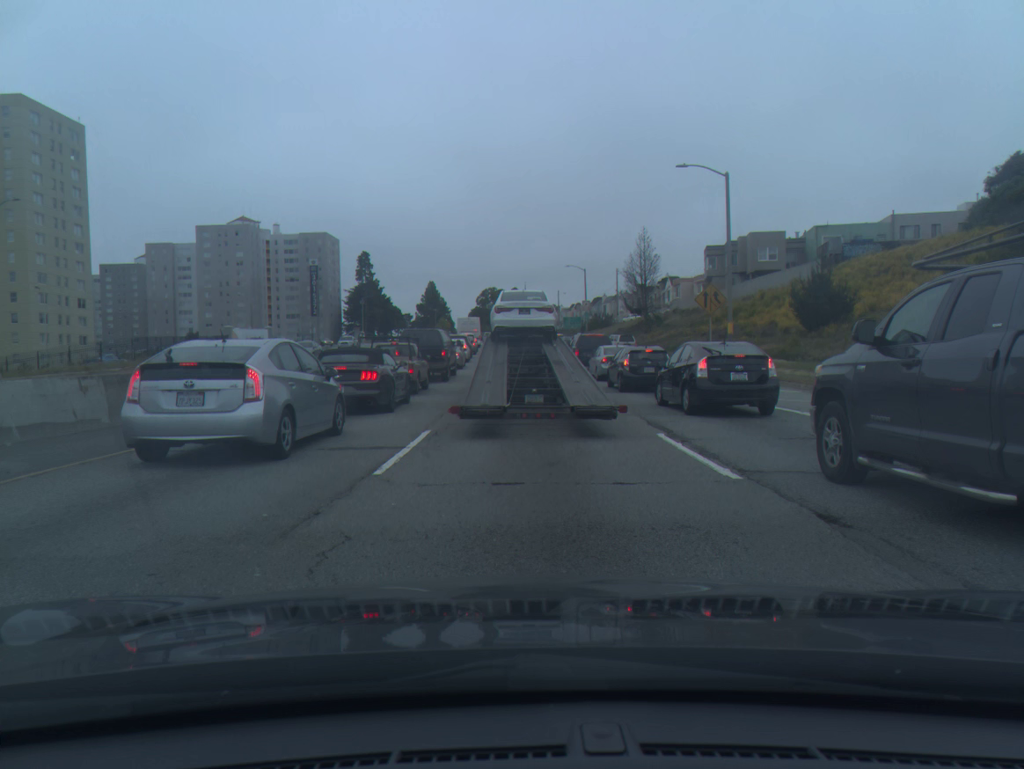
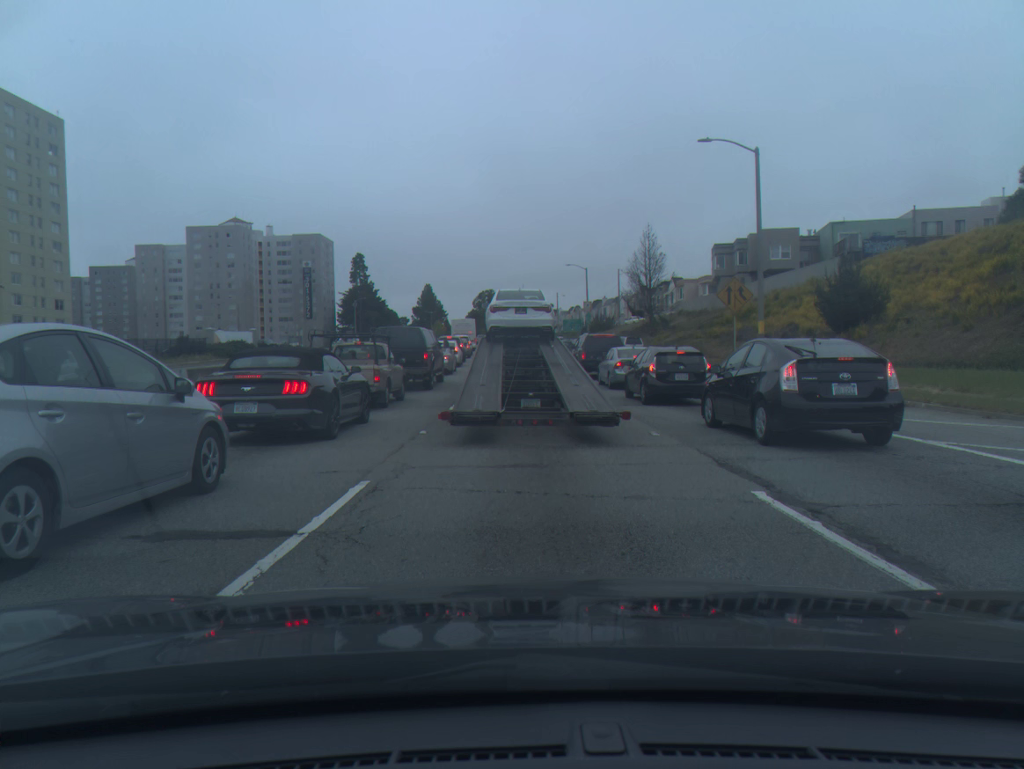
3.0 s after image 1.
(0.0, +5.0) m; 0°
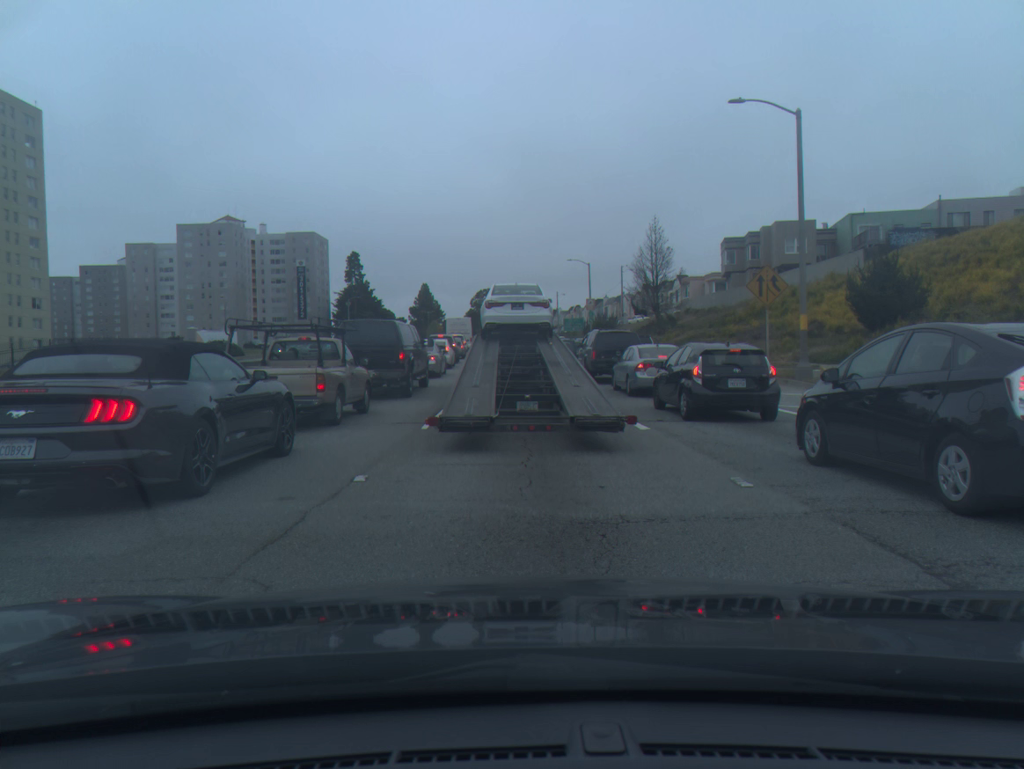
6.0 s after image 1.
(0.0, +4.8) m; 0°
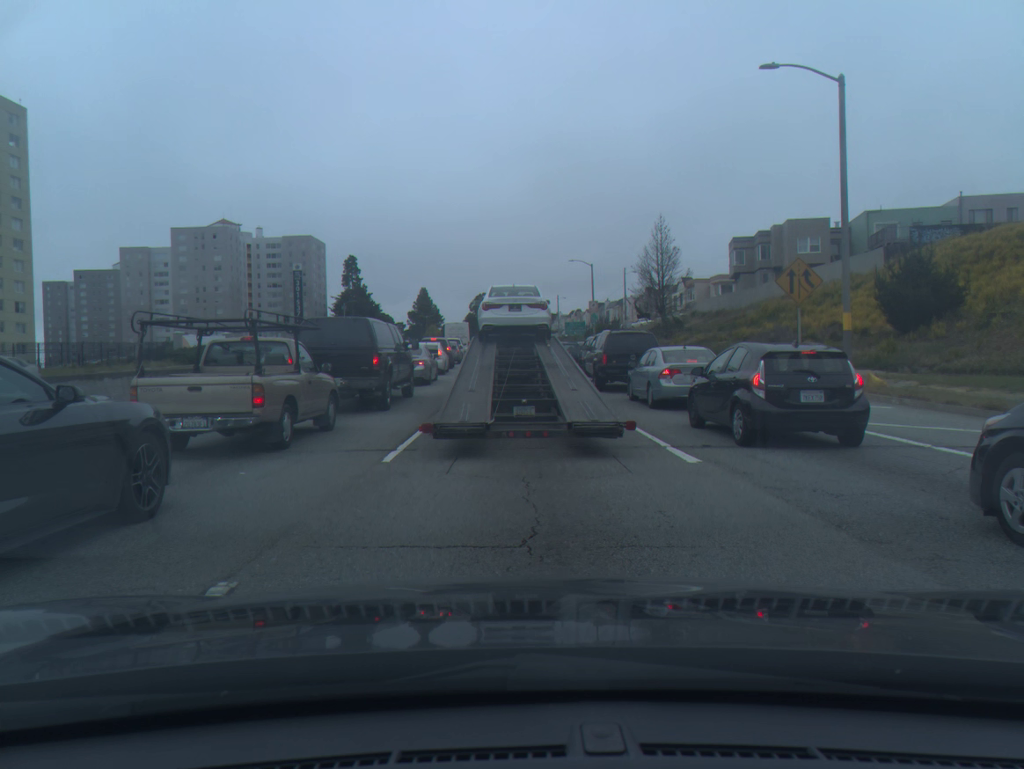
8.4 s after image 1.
(0.0, +3.6) m; +1°
